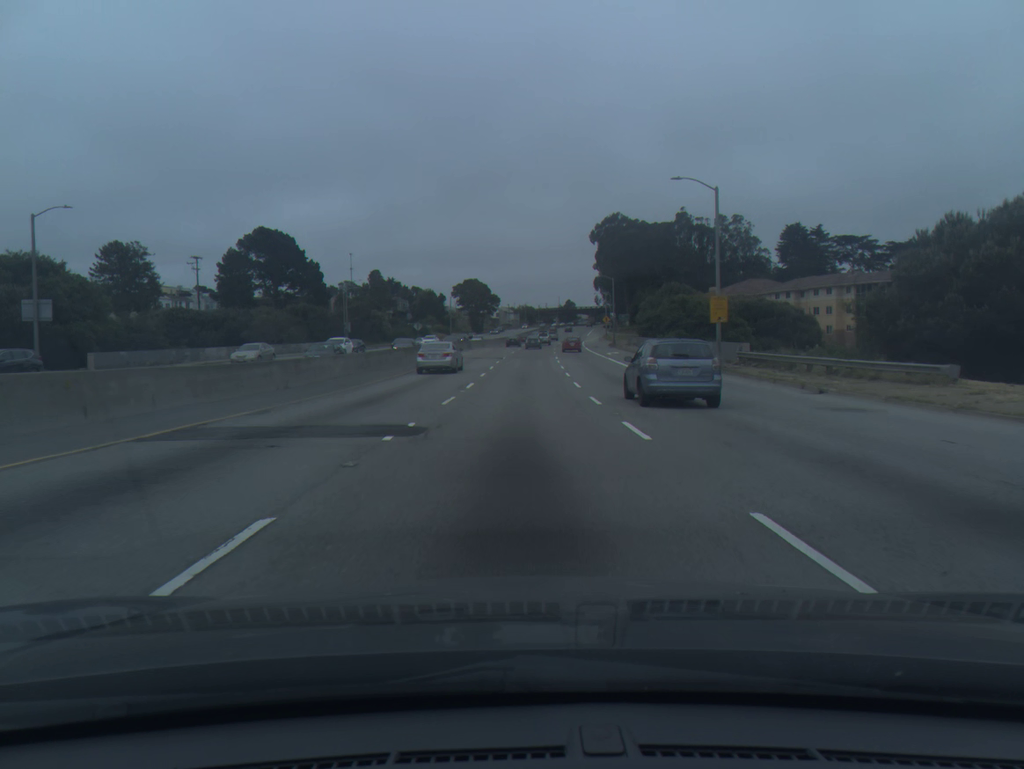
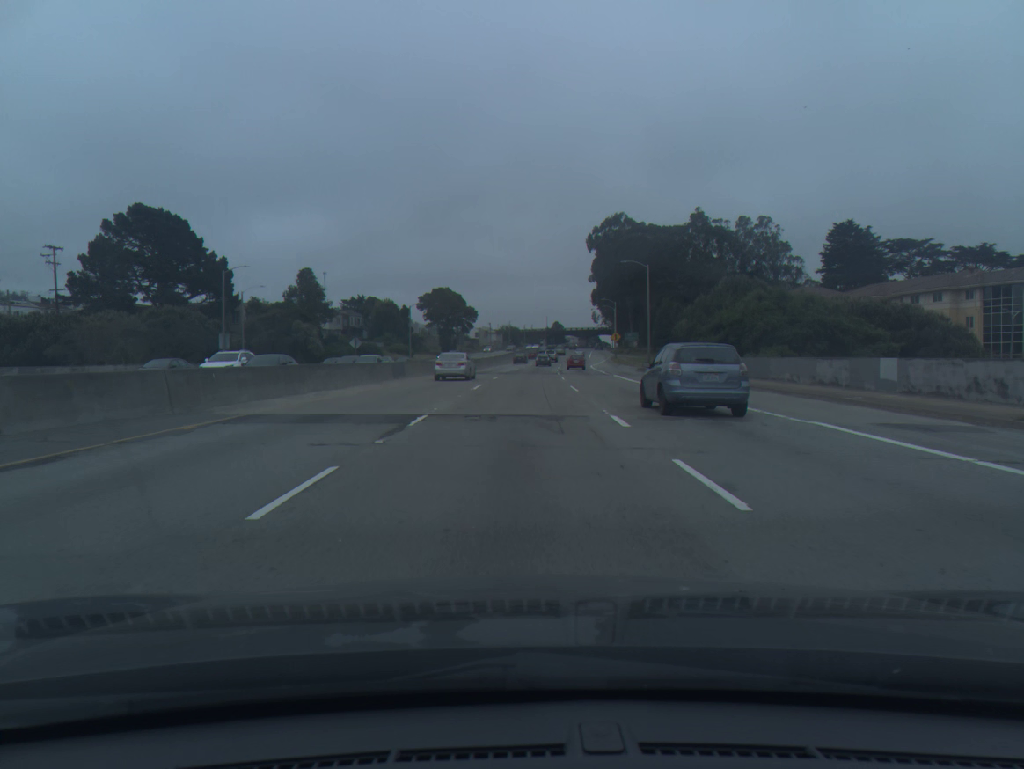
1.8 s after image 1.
(+0.6, +41.4) m; +1°
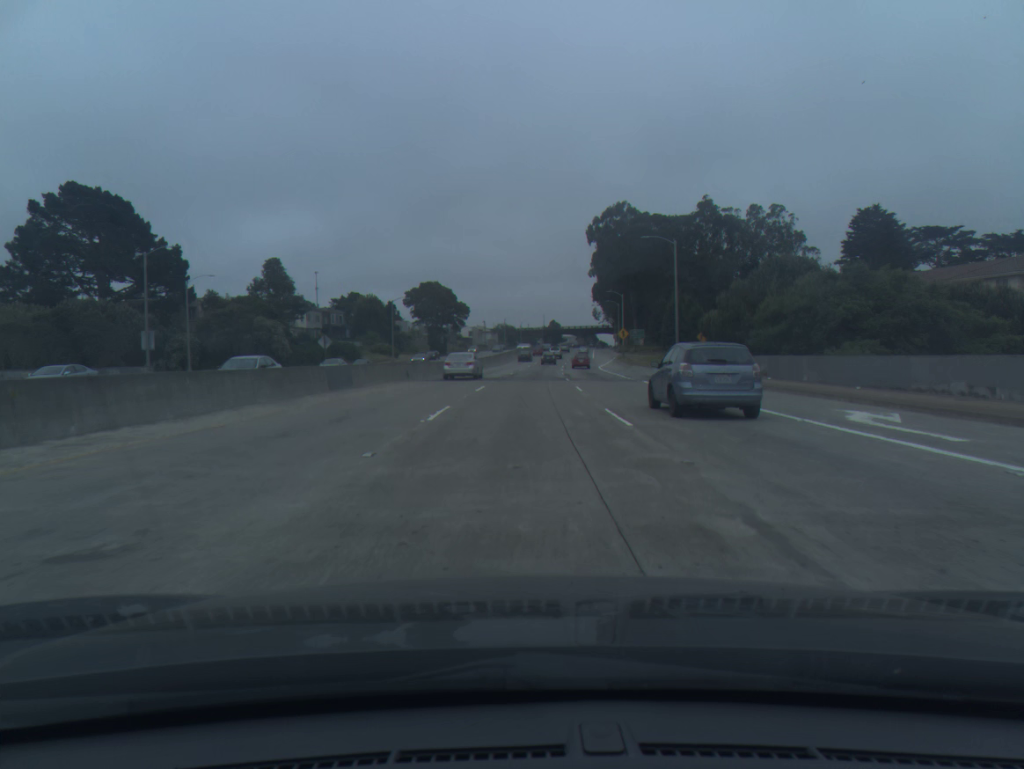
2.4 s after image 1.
(0.0, +13.9) m; 0°
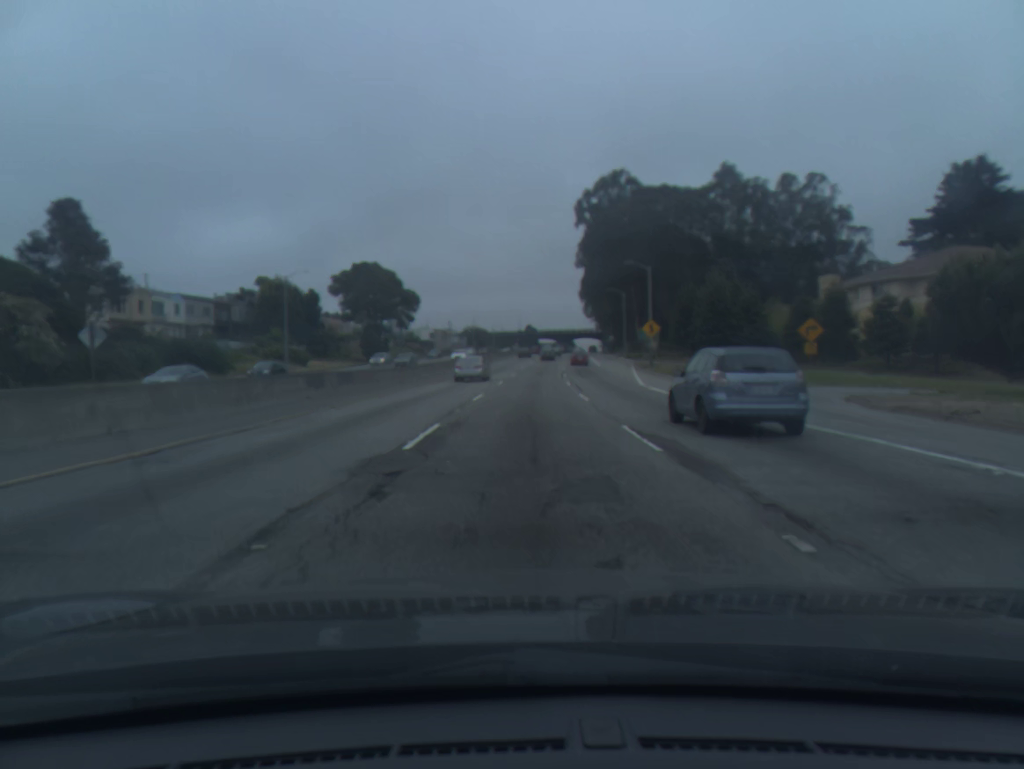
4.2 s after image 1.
(+0.6, +42.5) m; +2°
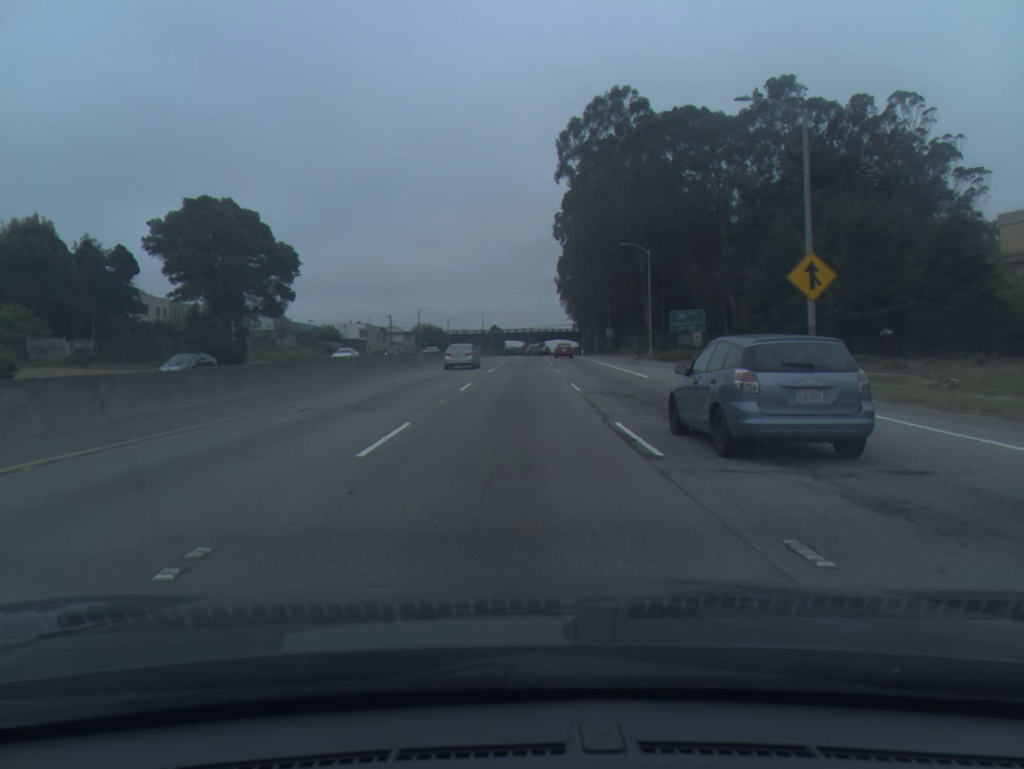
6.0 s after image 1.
(+0.9, +43.9) m; +2°
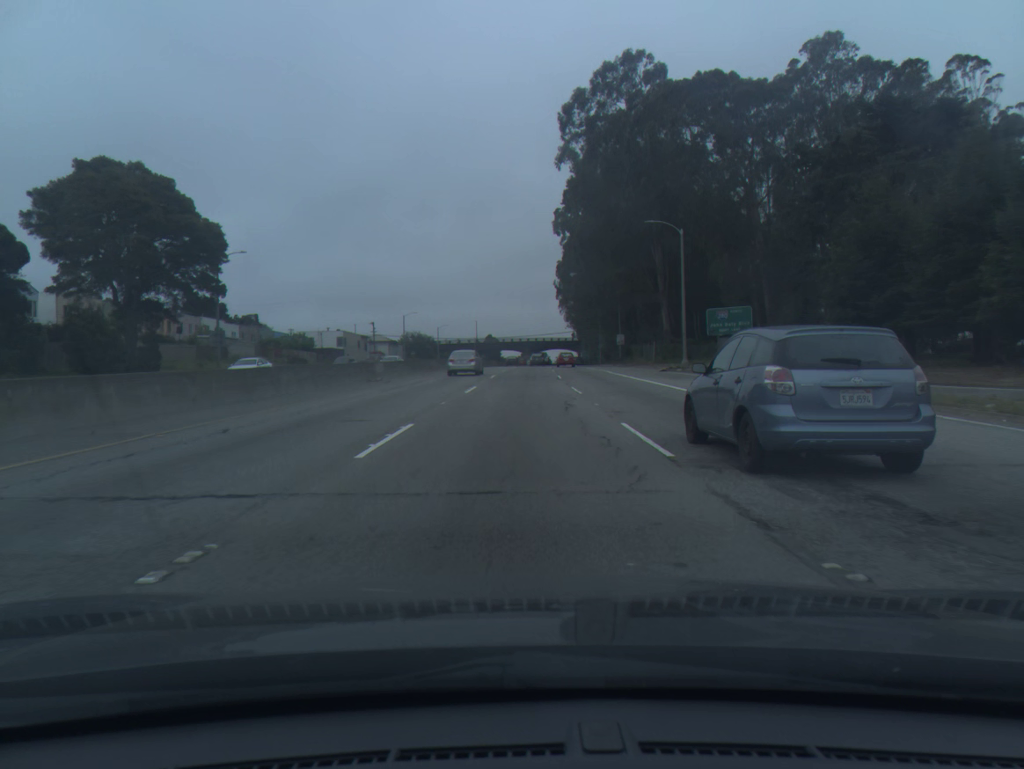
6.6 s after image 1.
(0.0, +14.9) m; 0°
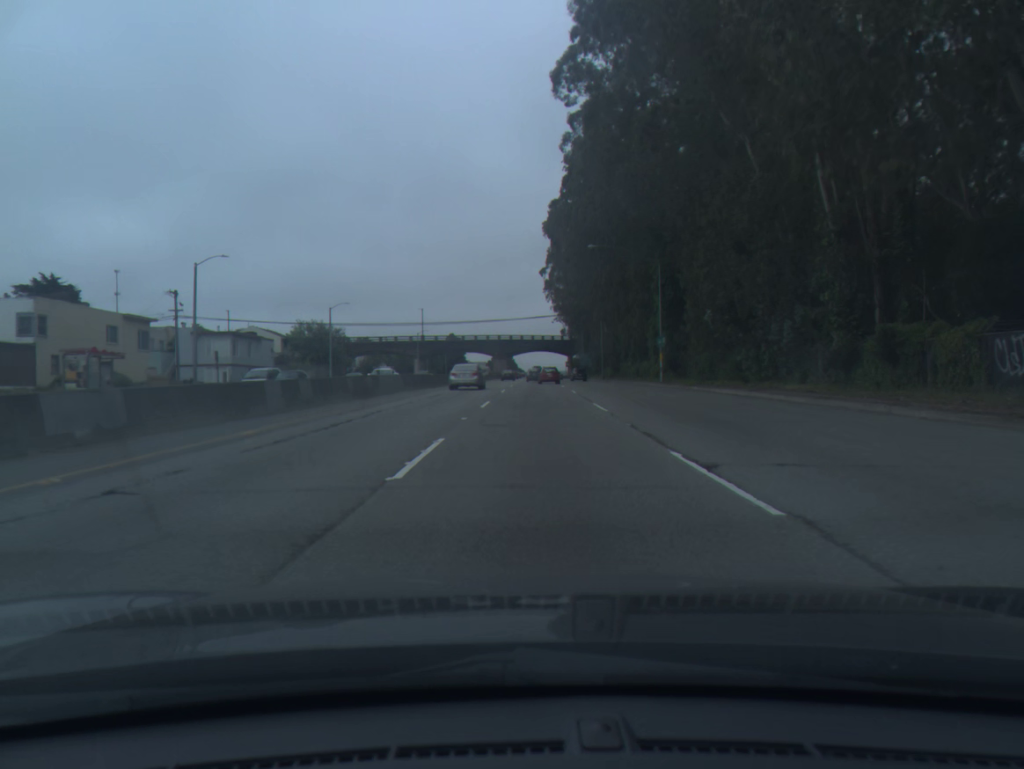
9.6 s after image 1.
(+1.2, +76.0) m; +2°
